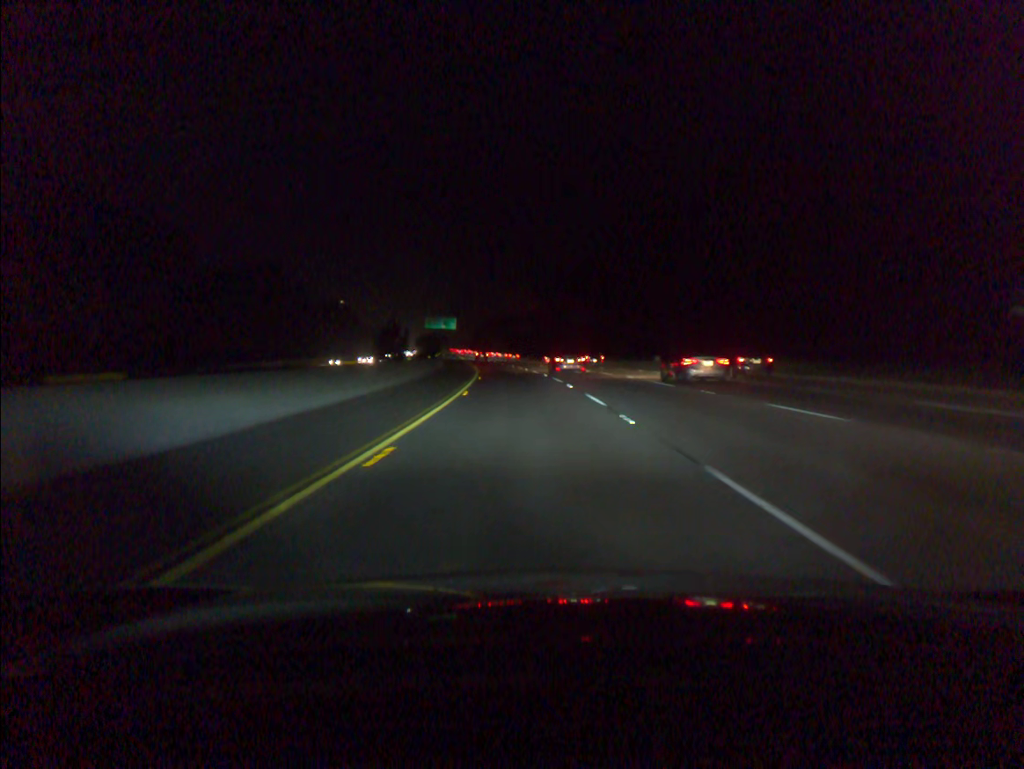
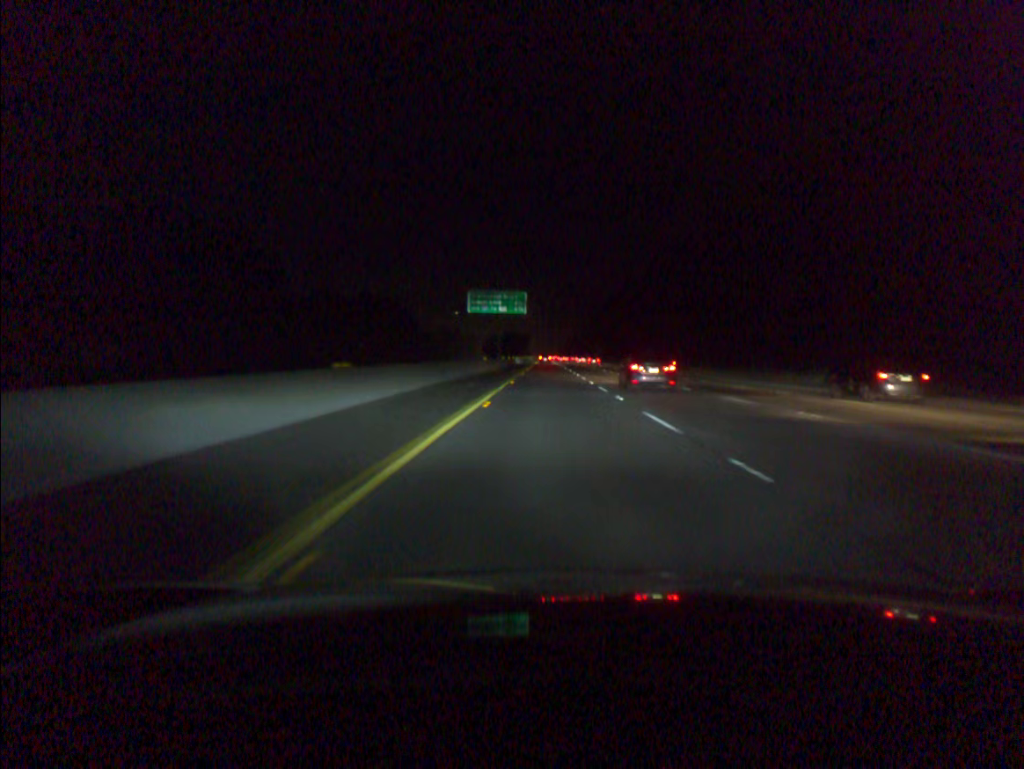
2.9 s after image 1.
(-7.0, +92.7) m; -7°
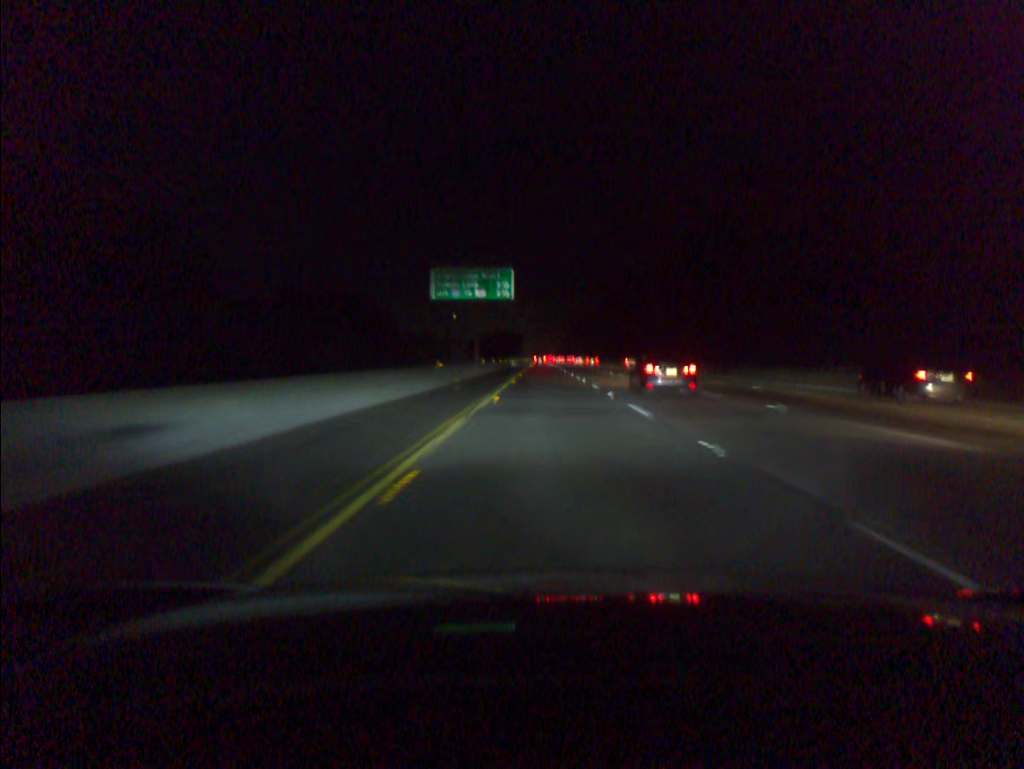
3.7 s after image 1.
(0.0, +25.8) m; 0°
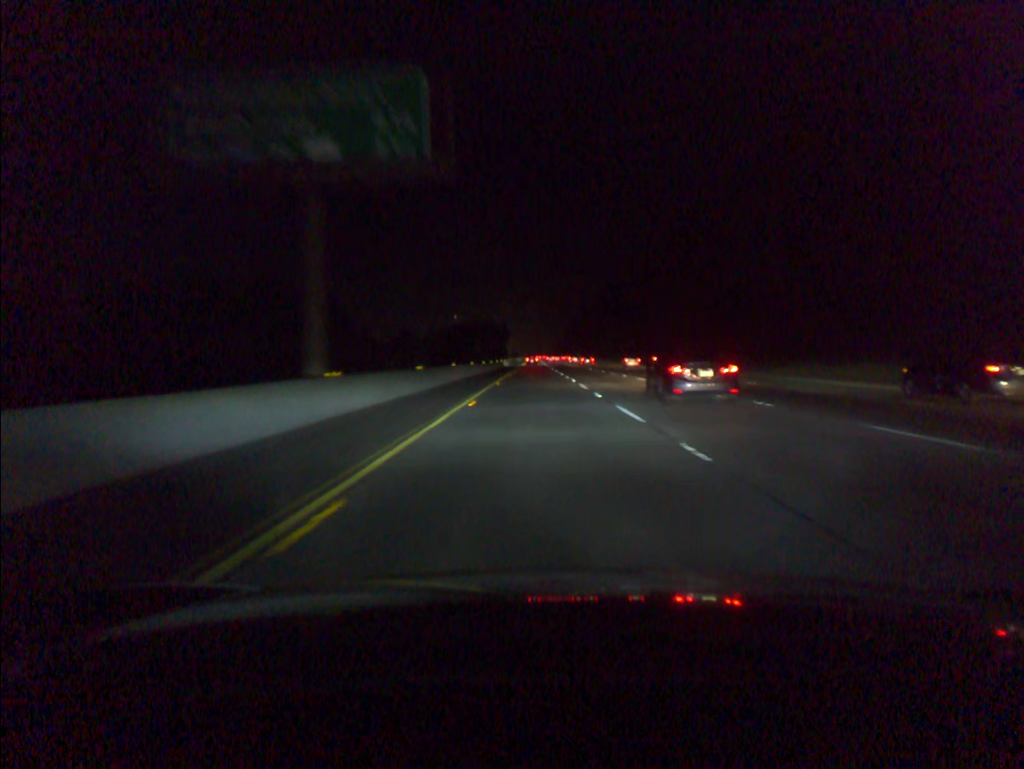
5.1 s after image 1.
(+0.3, +45.5) m; 0°
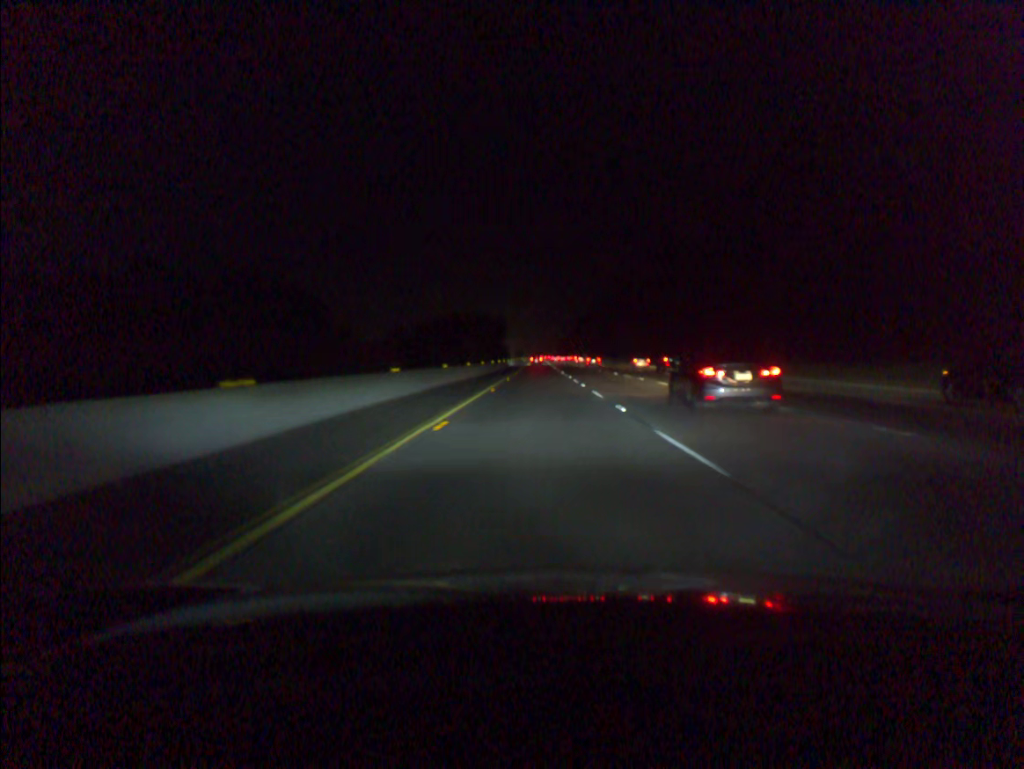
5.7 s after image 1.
(-0.1, +21.2) m; 0°
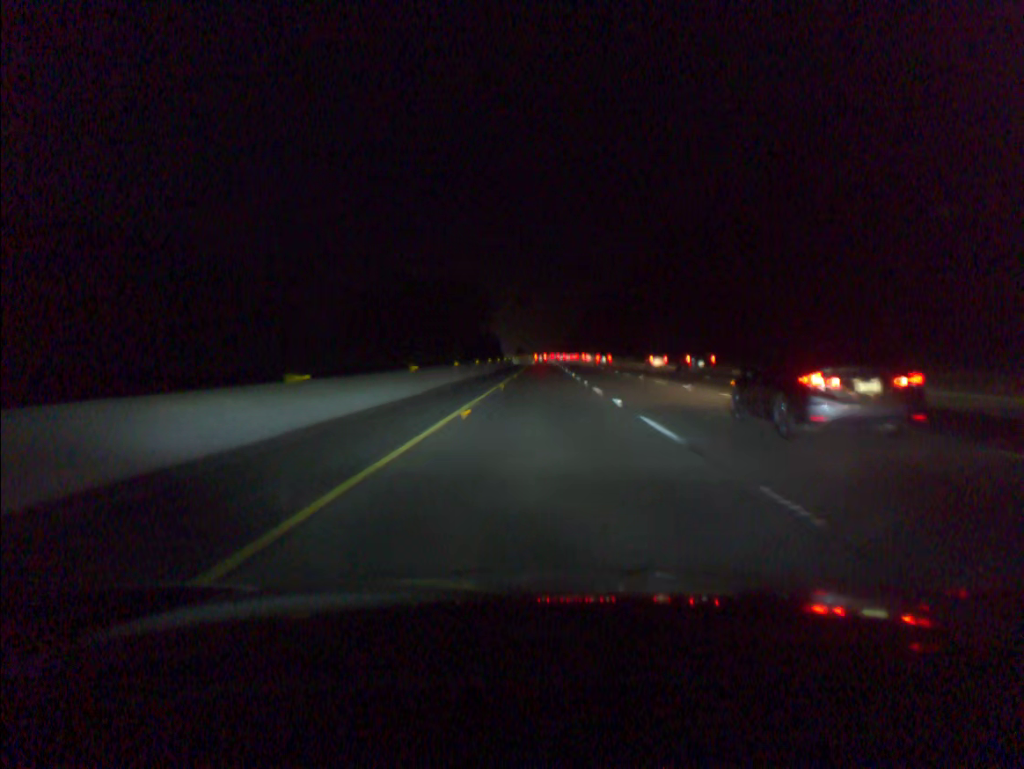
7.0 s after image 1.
(-0.2, +40.8) m; 0°
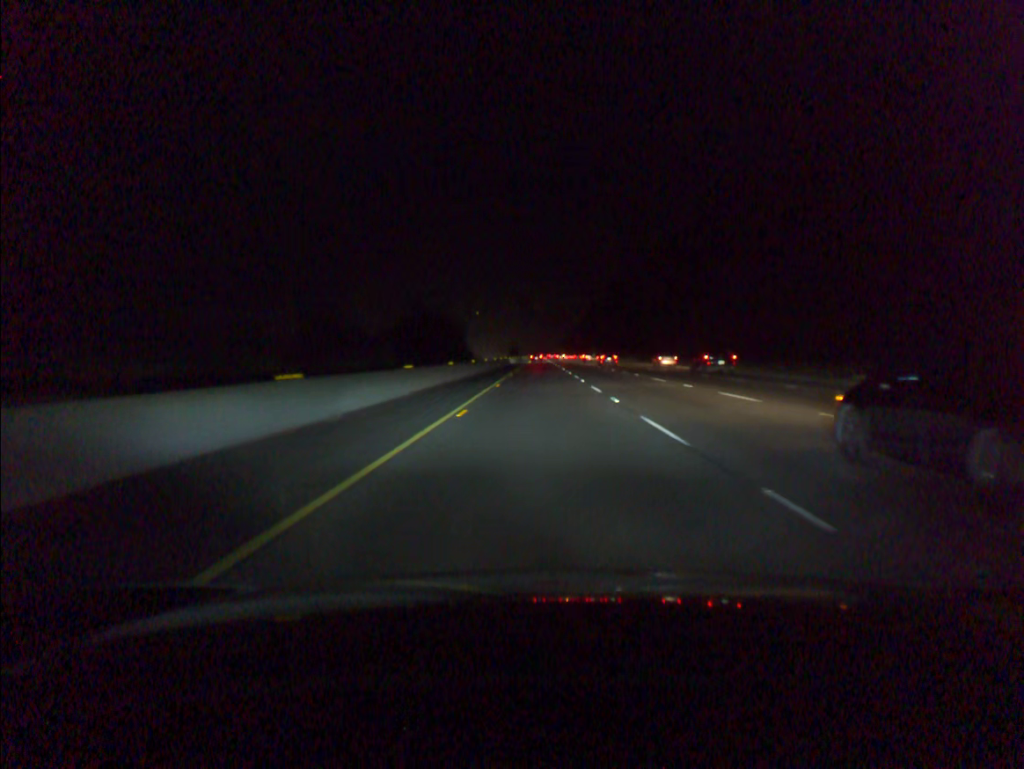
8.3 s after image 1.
(+0.1, +44.1) m; 0°
